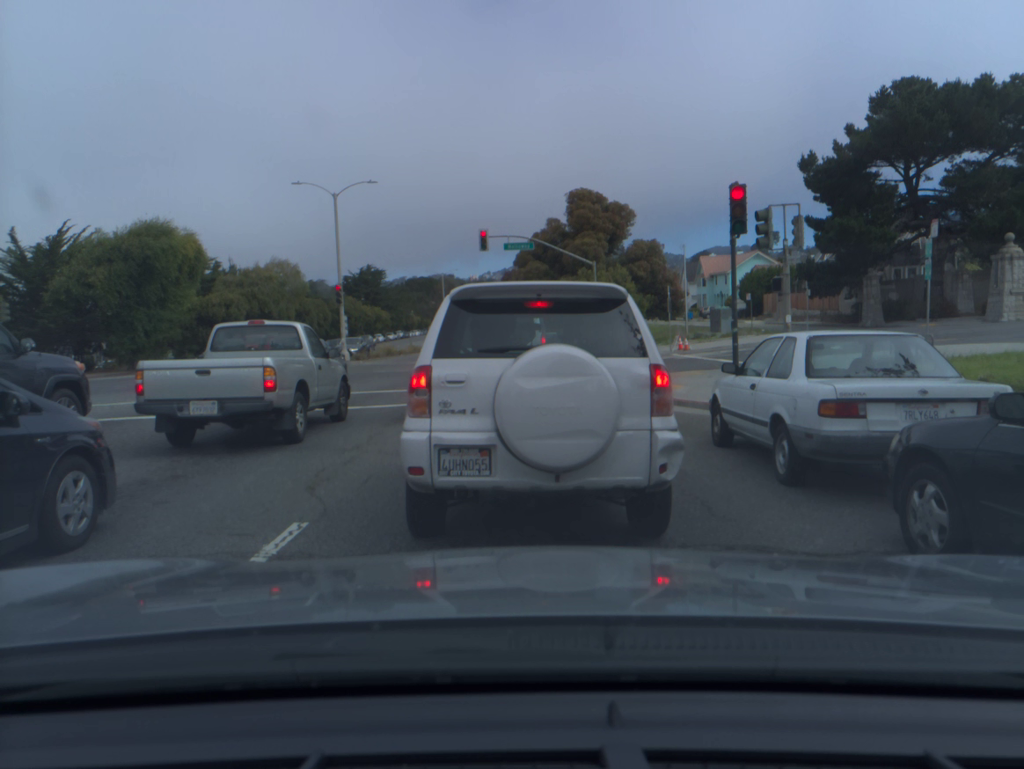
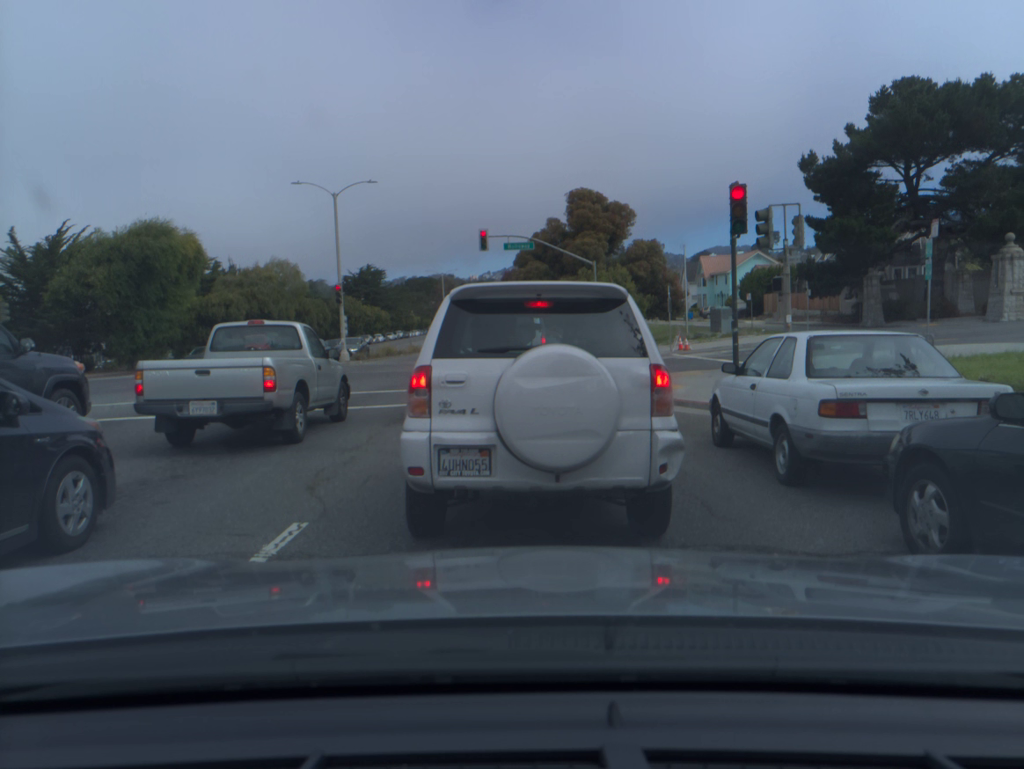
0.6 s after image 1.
(0.0, 0.0) m; 0°
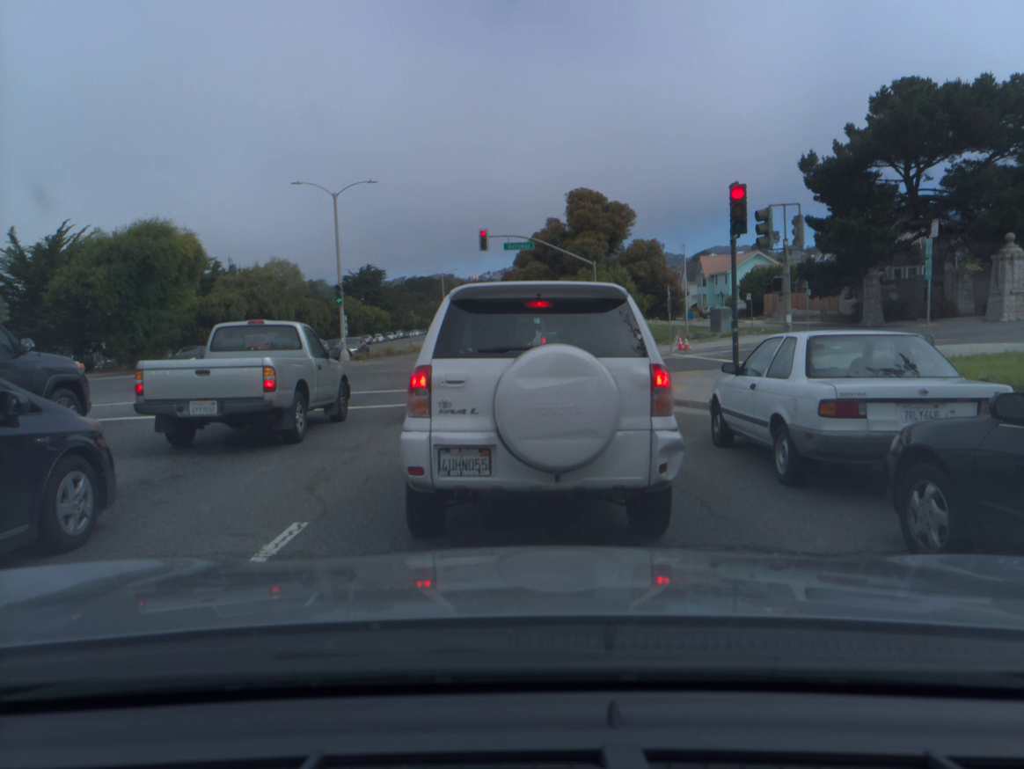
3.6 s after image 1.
(0.0, 0.0) m; 0°
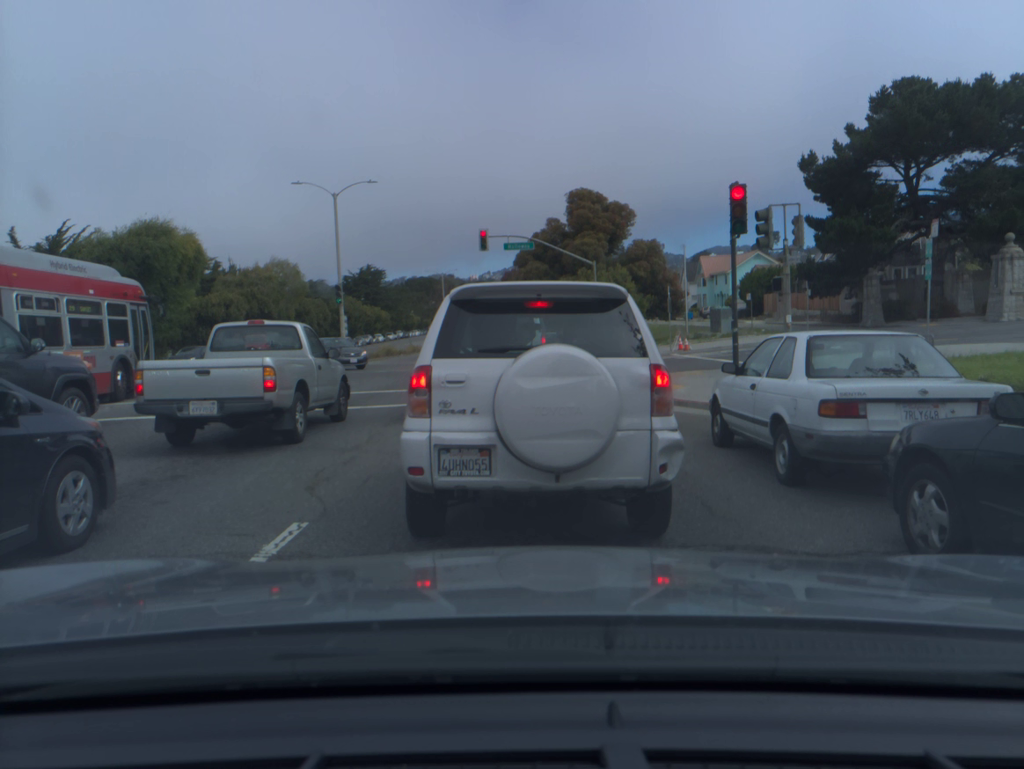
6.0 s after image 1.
(0.0, 0.0) m; 0°
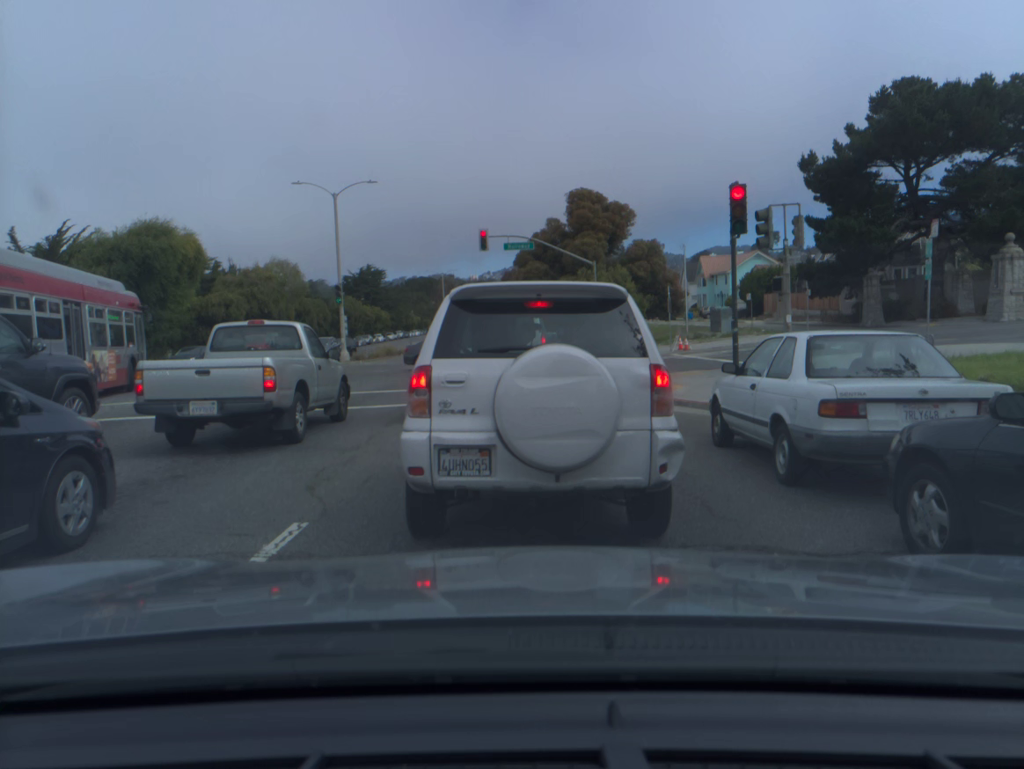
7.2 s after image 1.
(0.0, 0.0) m; 0°
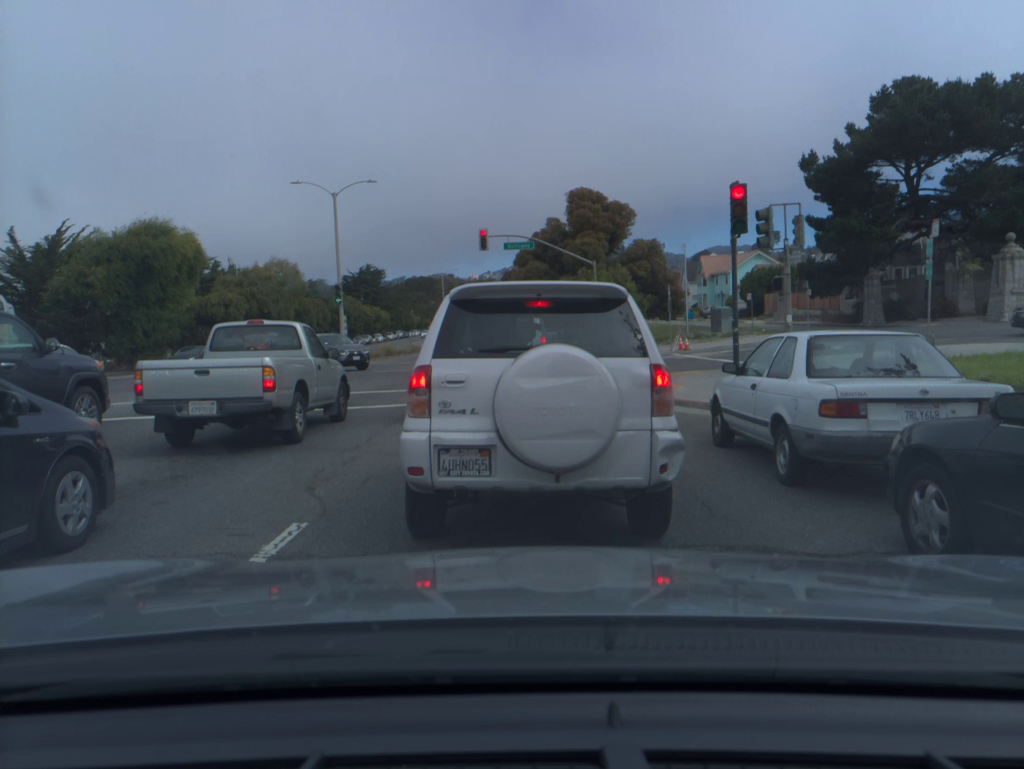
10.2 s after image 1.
(0.0, 0.0) m; 0°
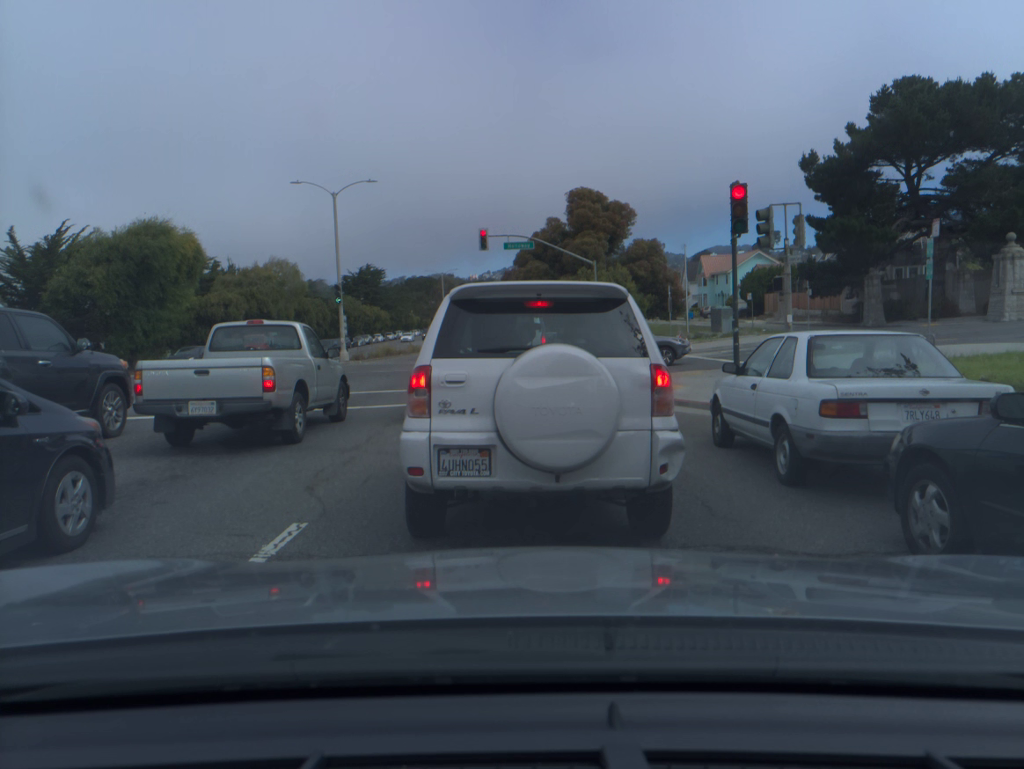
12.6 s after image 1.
(0.0, 0.0) m; 0°
